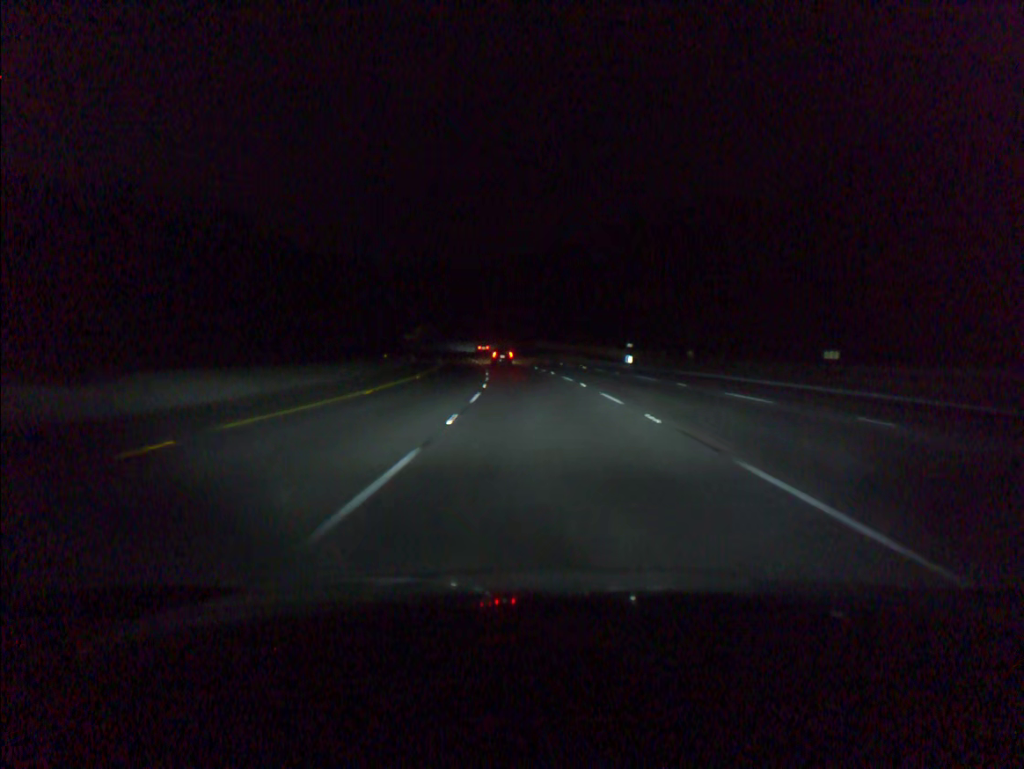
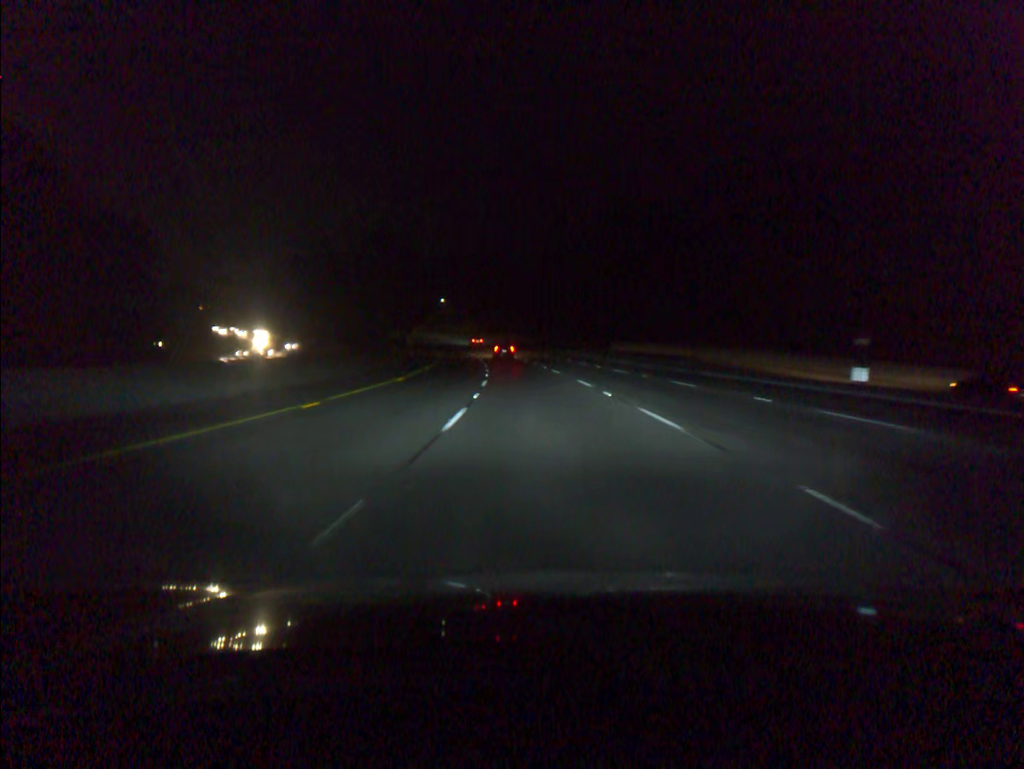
(-2.1, +51.1) m; -4°
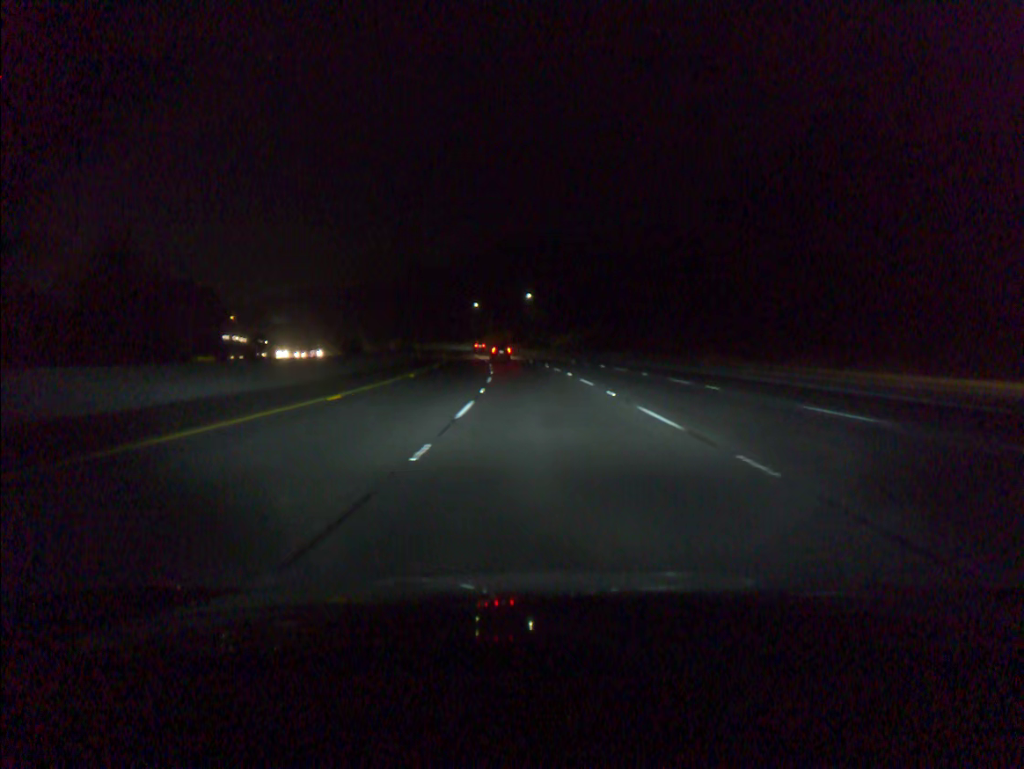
(-6.0, +85.2) m; -8°
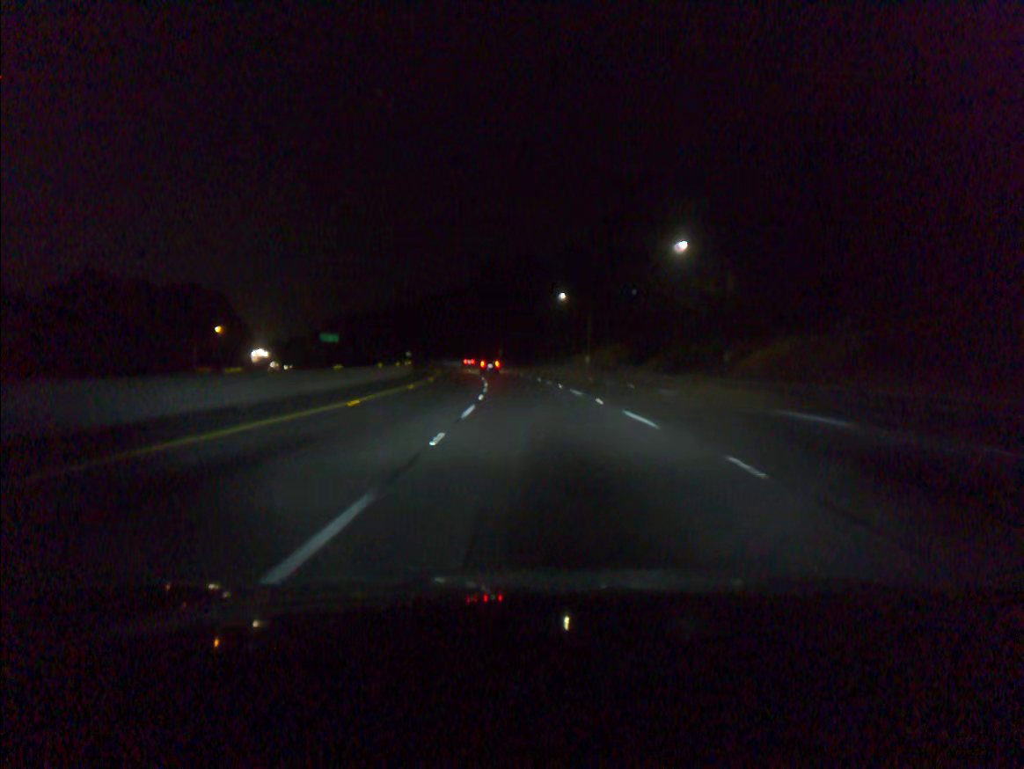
(-5.4, +85.1) m; -7°
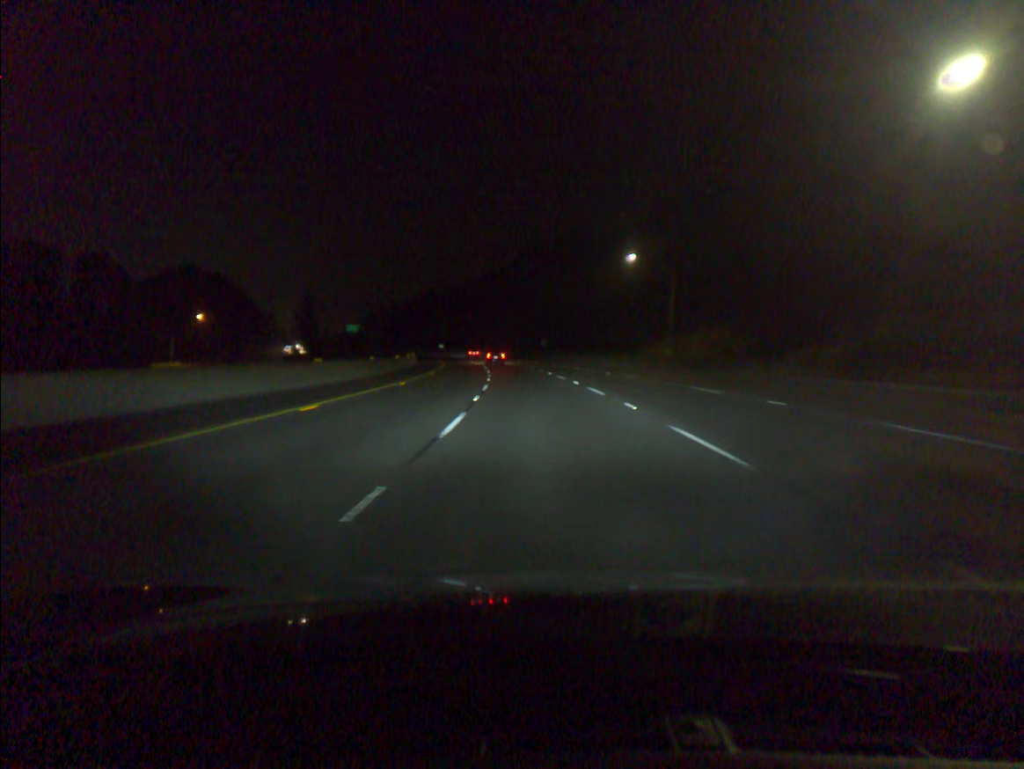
(-1.0, +34.3) m; -3°
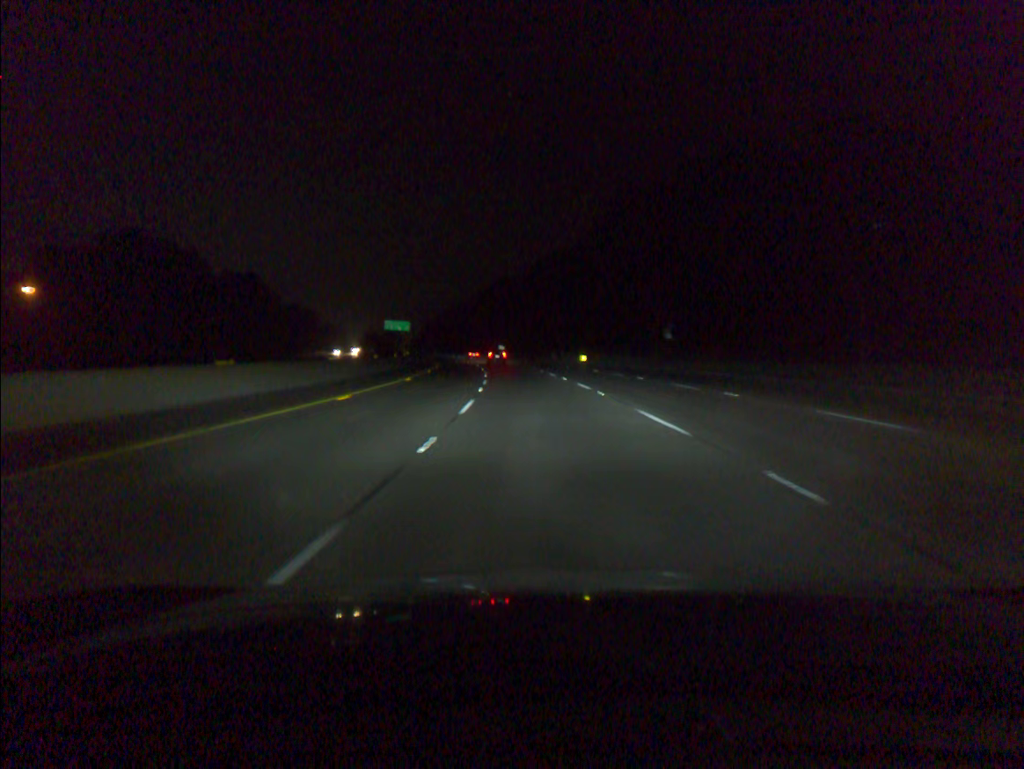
(-3.7, +69.1) m; -6°
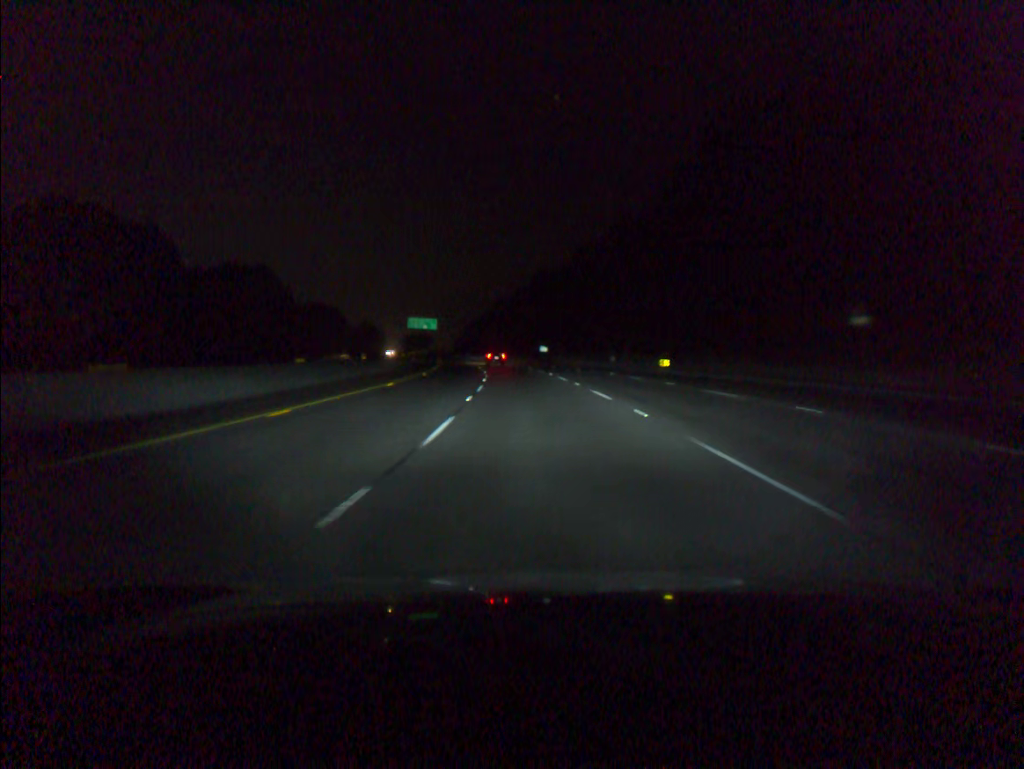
(-1.0, +34.8) m; -3°
